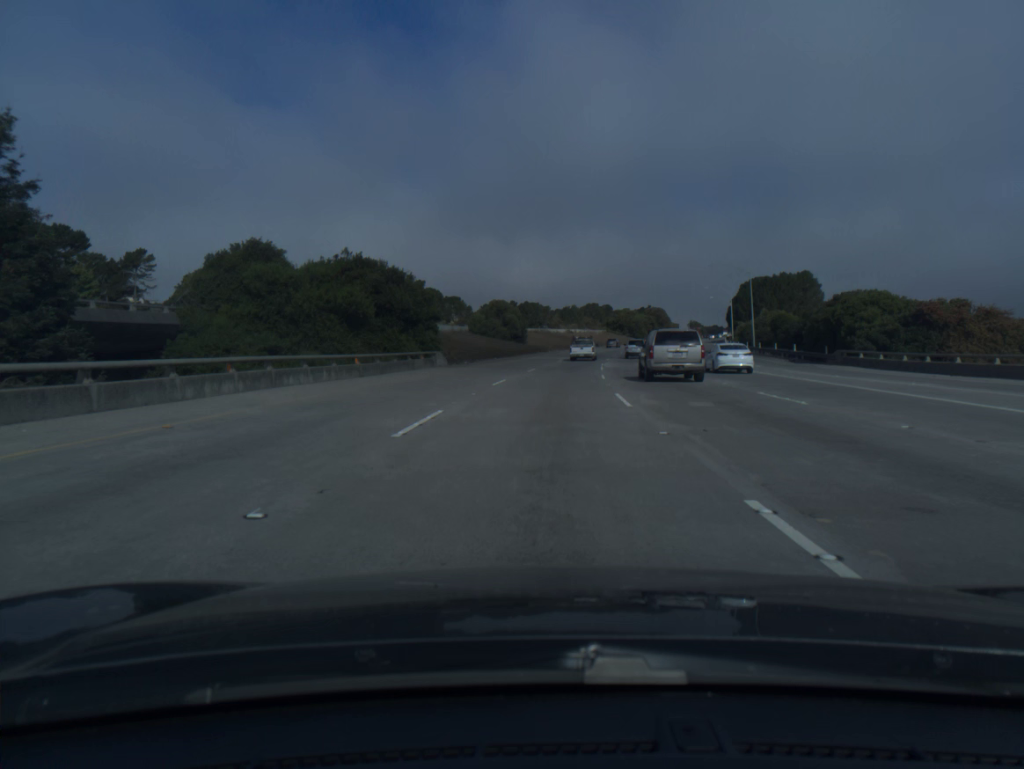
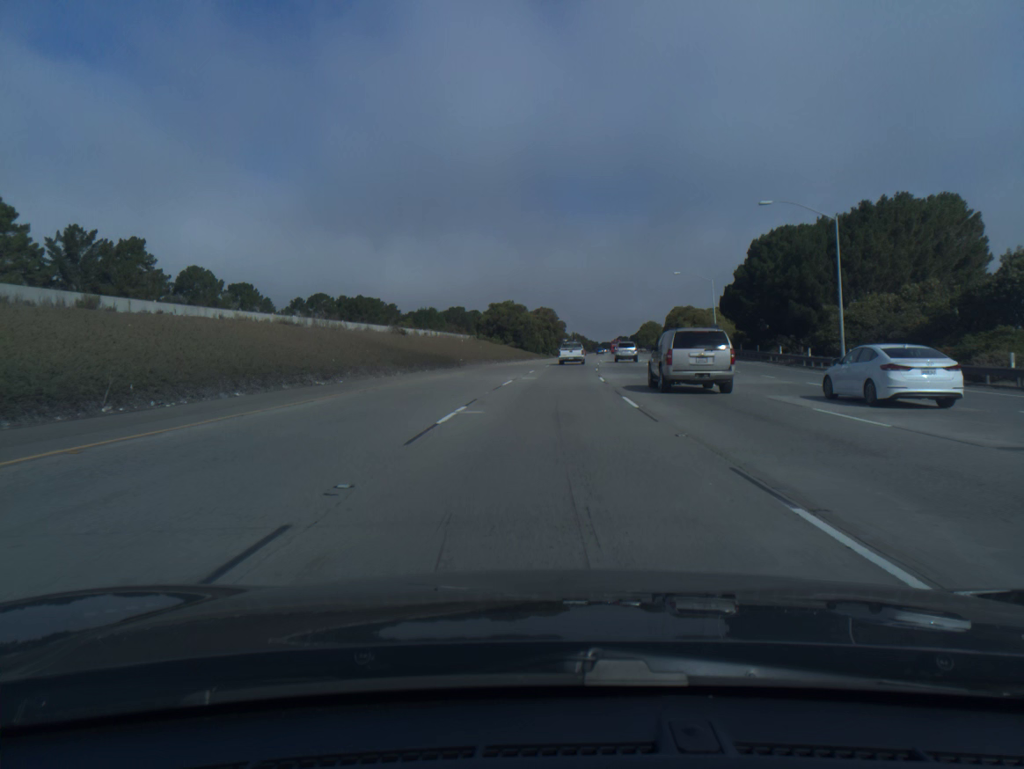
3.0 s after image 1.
(+7.0, +92.0) m; +9°
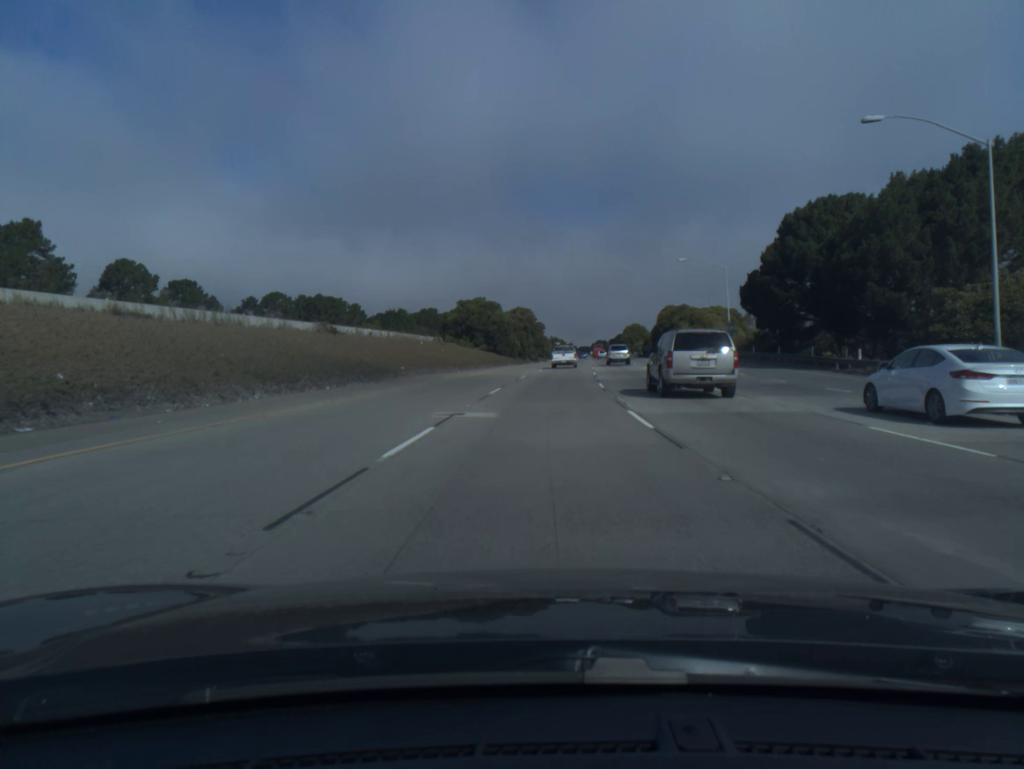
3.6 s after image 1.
(+0.3, +18.2) m; +2°
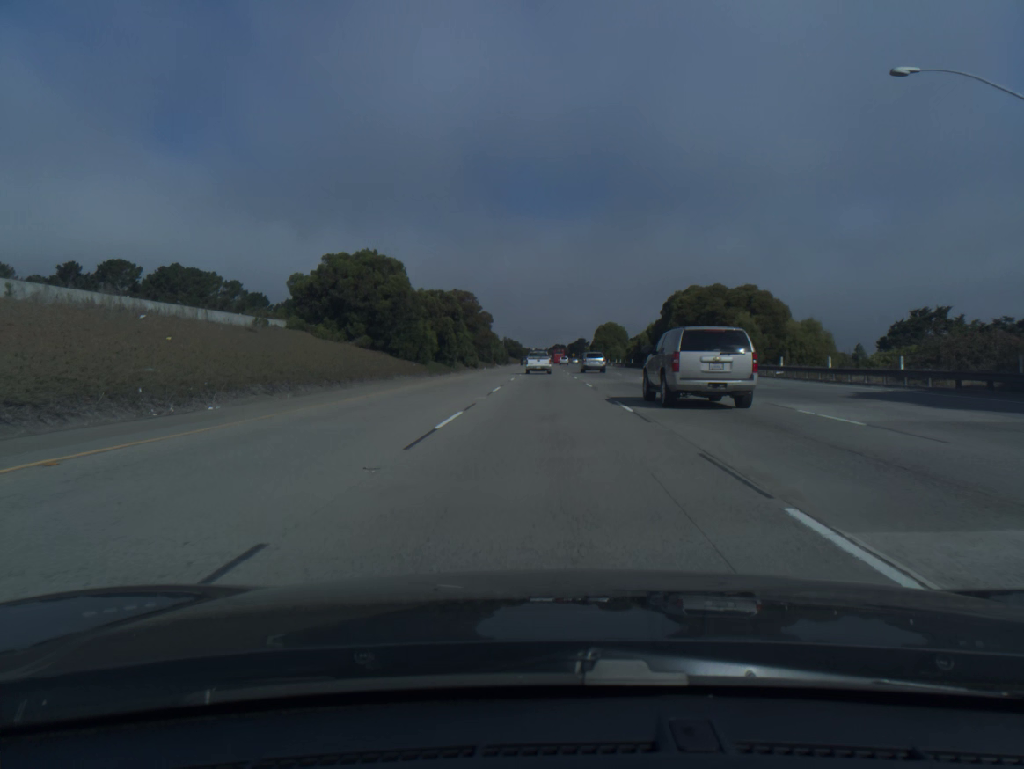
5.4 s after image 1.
(+1.8, +54.4) m; +3°
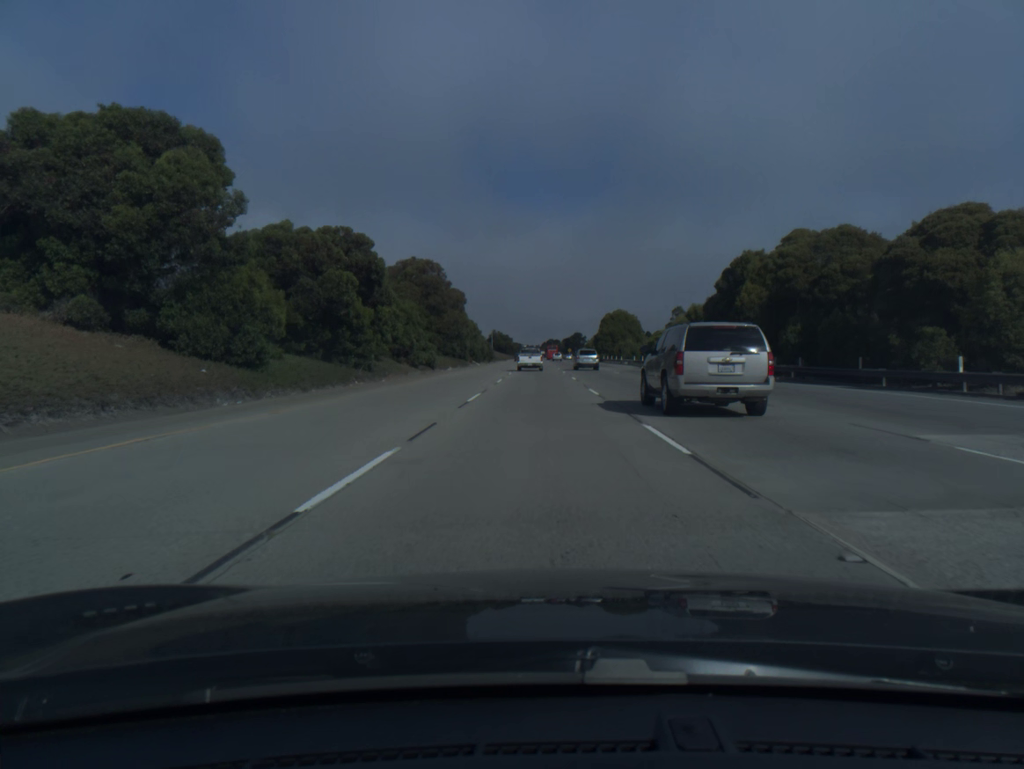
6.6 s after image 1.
(+0.3, +36.2) m; +1°
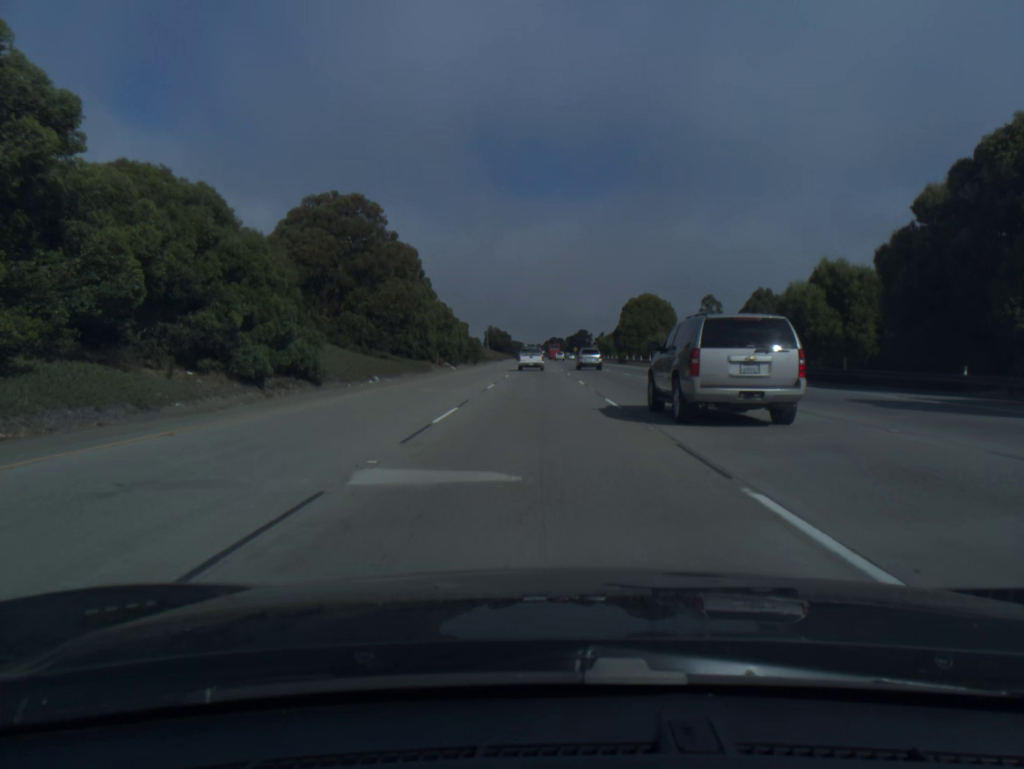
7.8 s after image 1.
(-0.1, +36.1) m; 0°
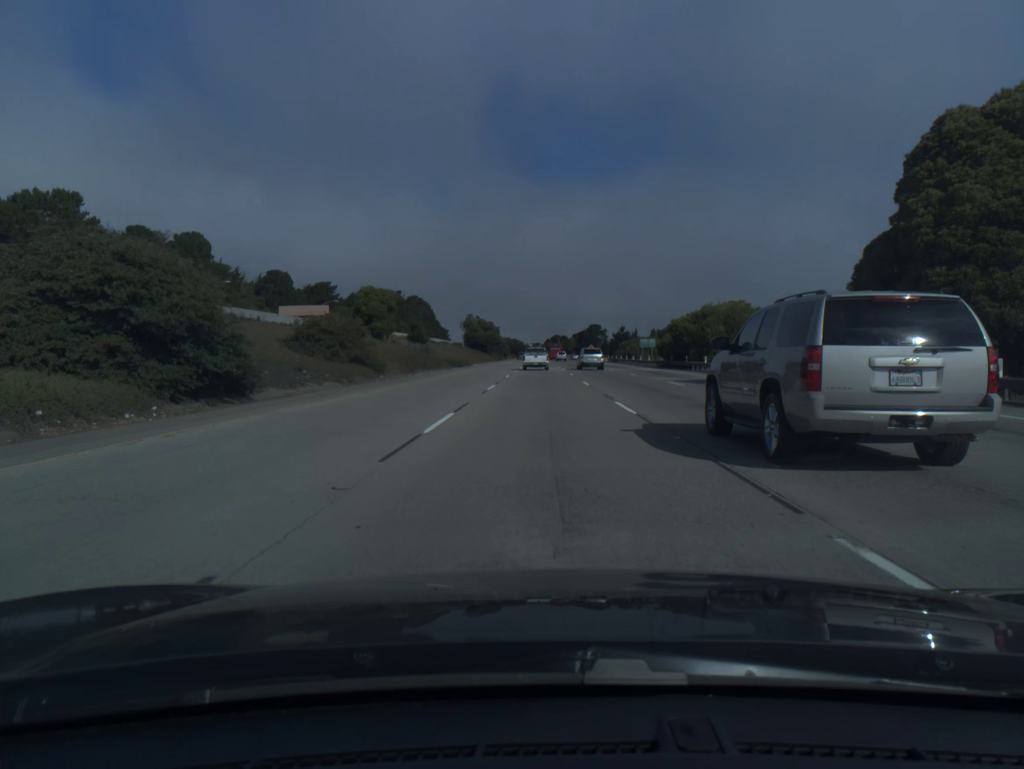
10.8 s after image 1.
(-0.2, +89.5) m; 0°
